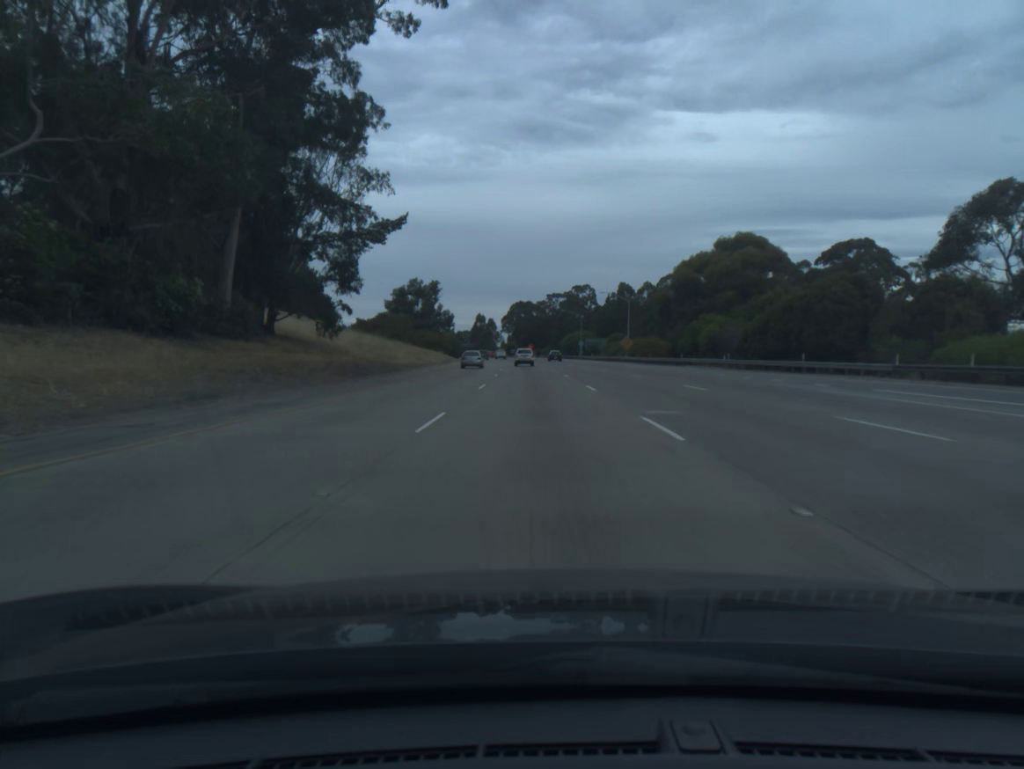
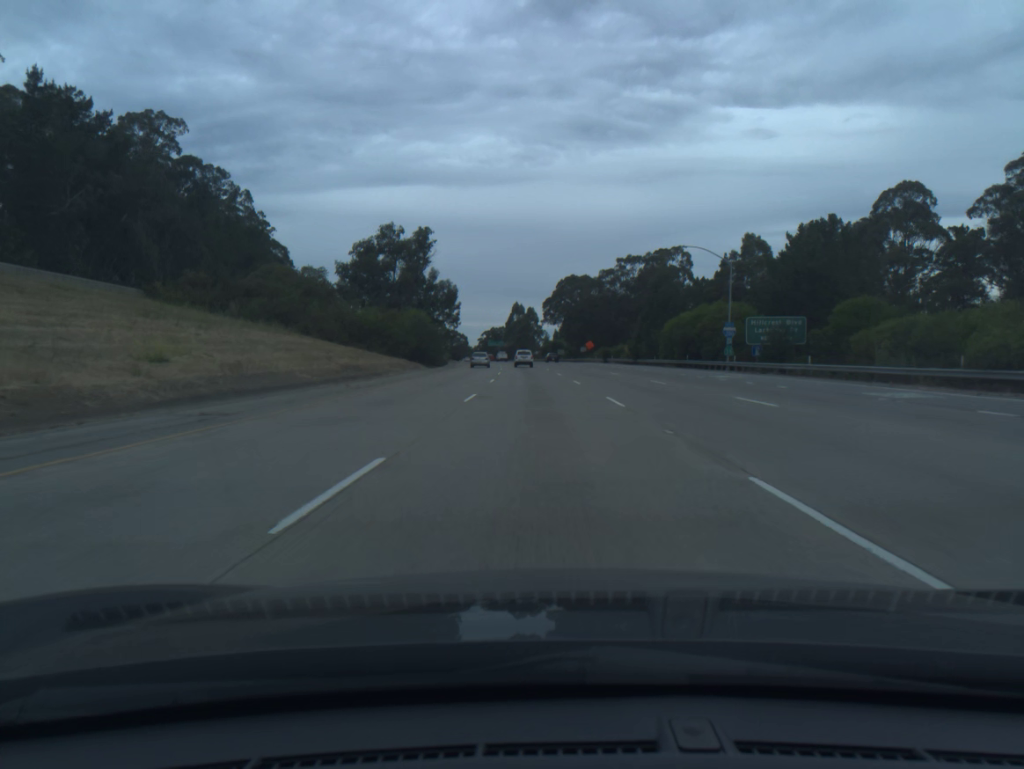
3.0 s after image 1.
(-3.0, +94.4) m; -3°
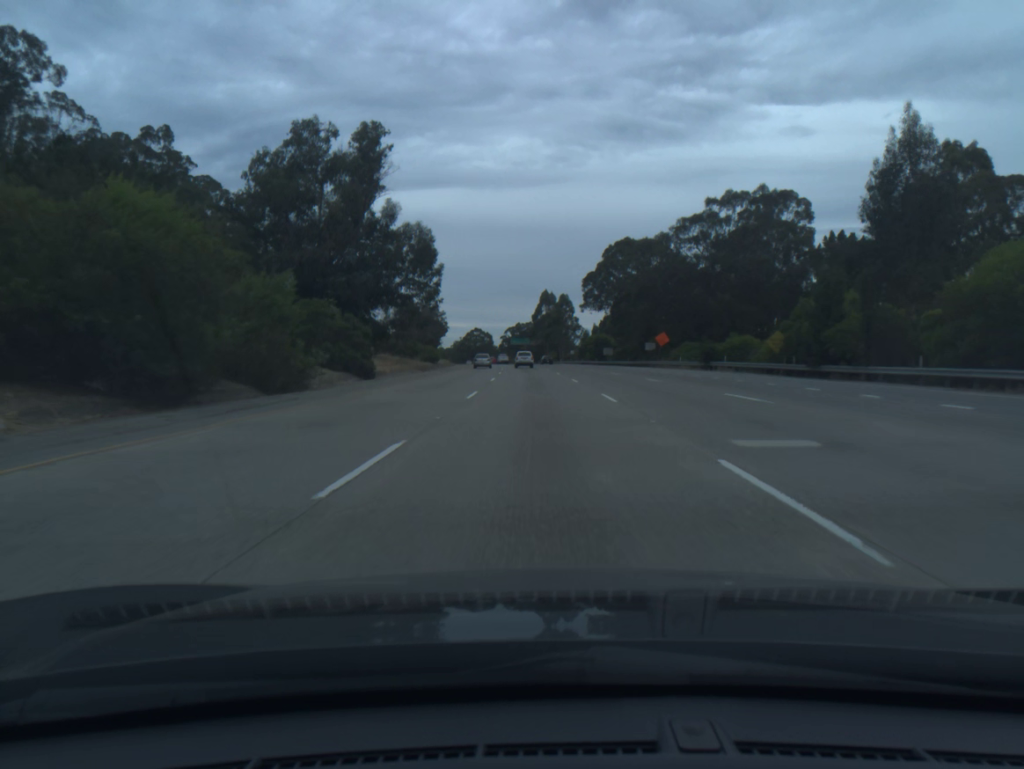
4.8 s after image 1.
(-1.1, +57.3) m; -2°
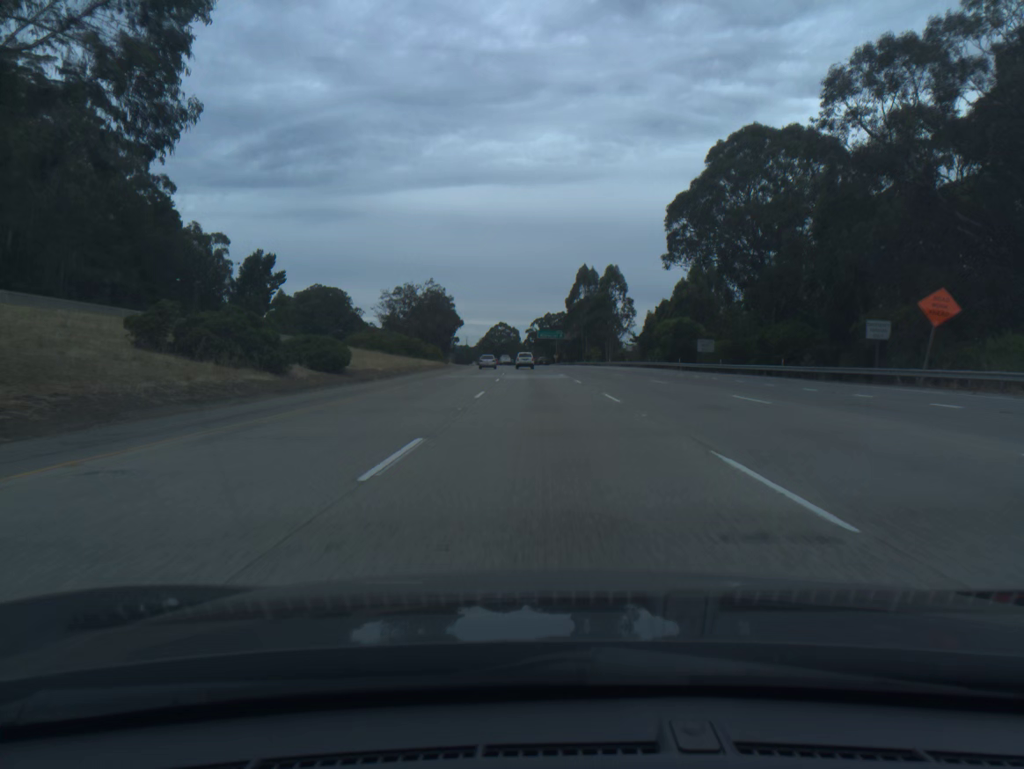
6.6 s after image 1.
(-1.2, +57.8) m; -2°
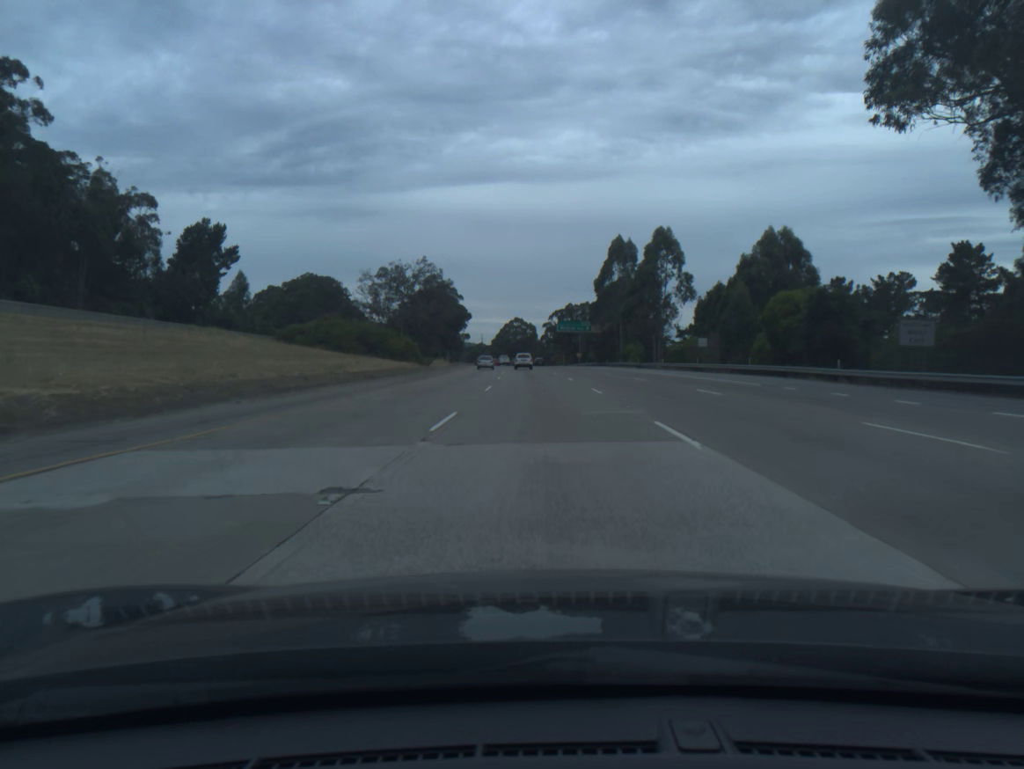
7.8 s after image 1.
(-0.5, +38.9) m; -1°
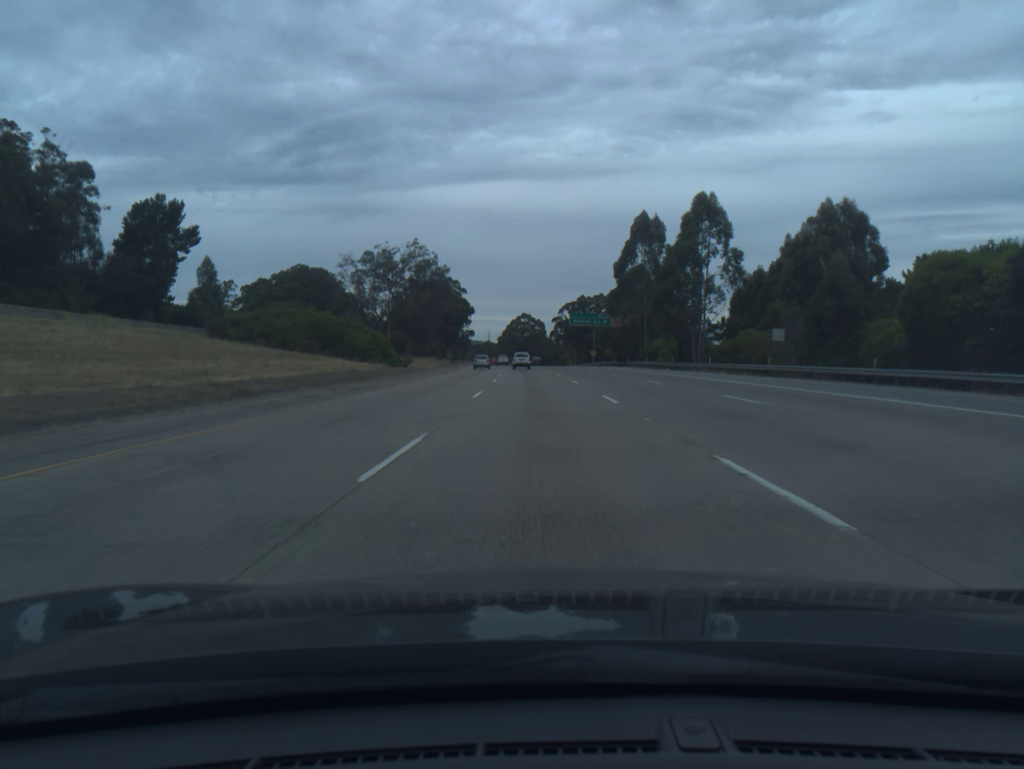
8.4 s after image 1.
(-0.1, +19.5) m; -1°
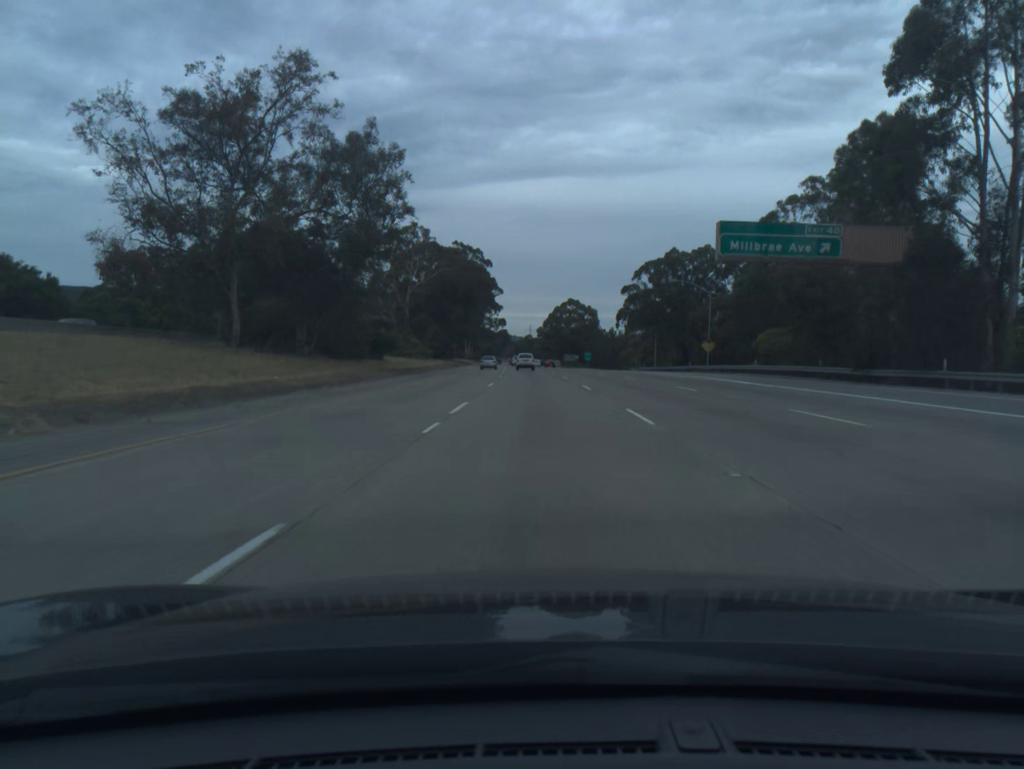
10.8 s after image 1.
(-2.0, +79.2) m; -3°
